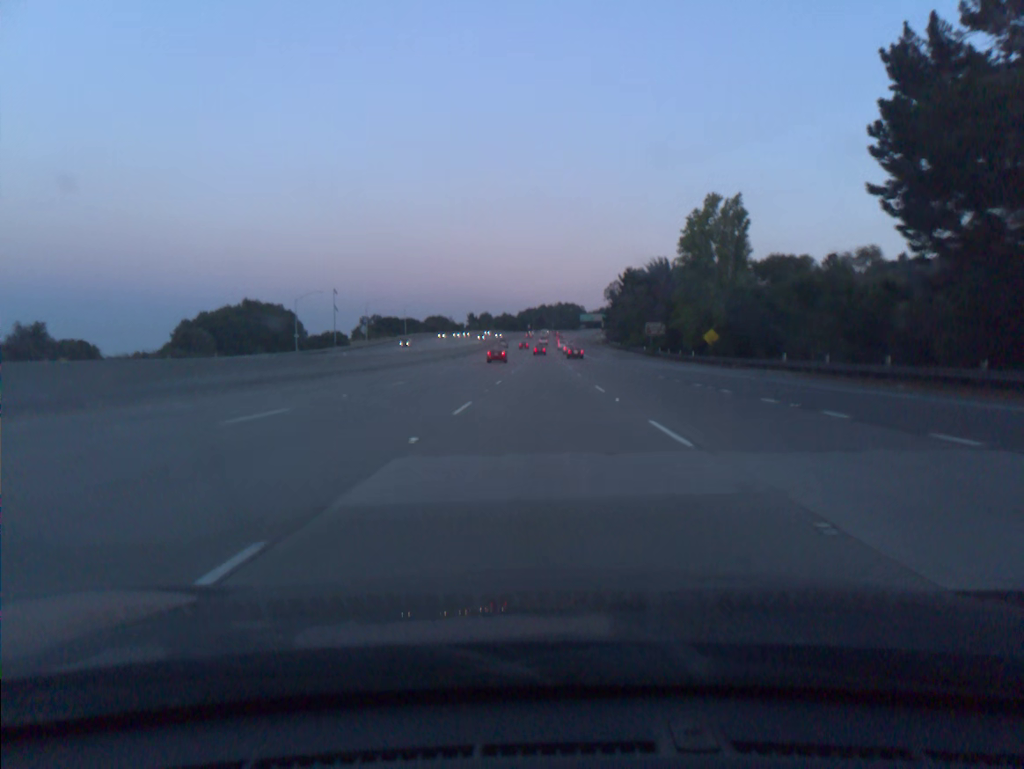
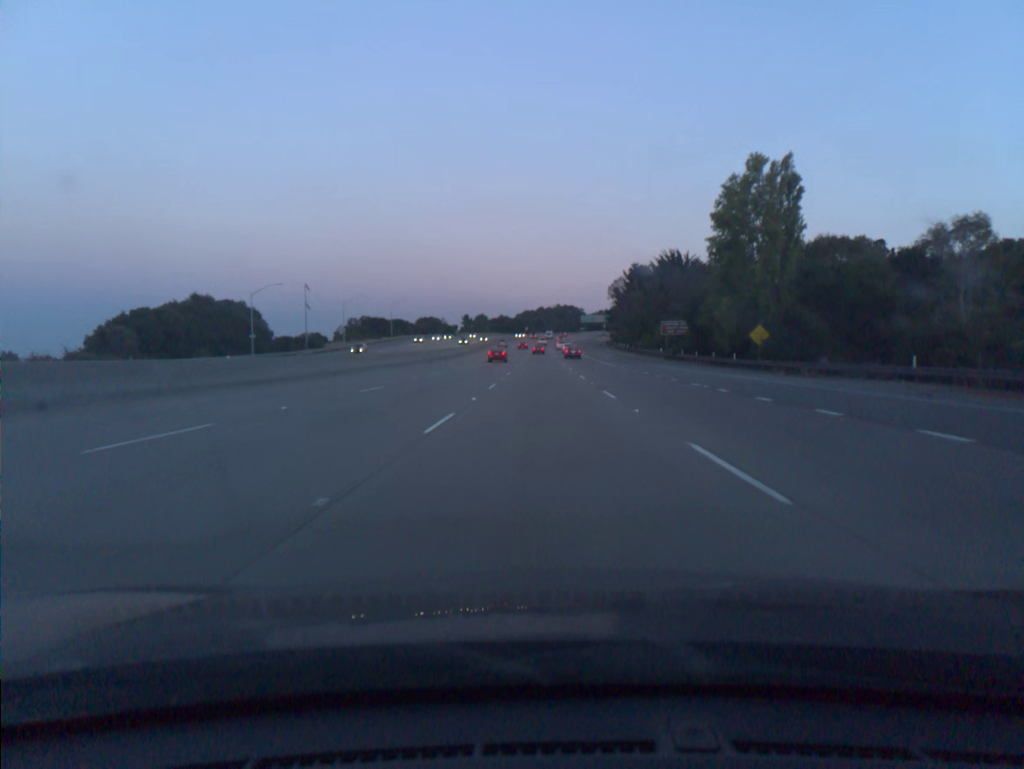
(0.0, +18.2) m; 0°
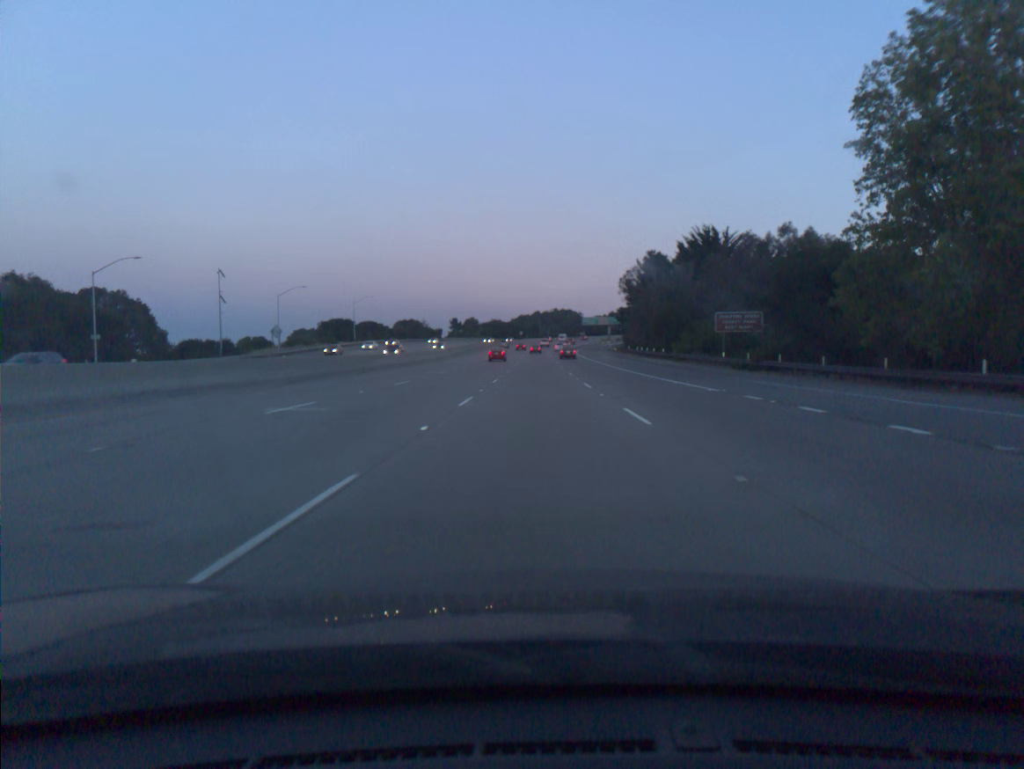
(+0.1, +36.4) m; 0°
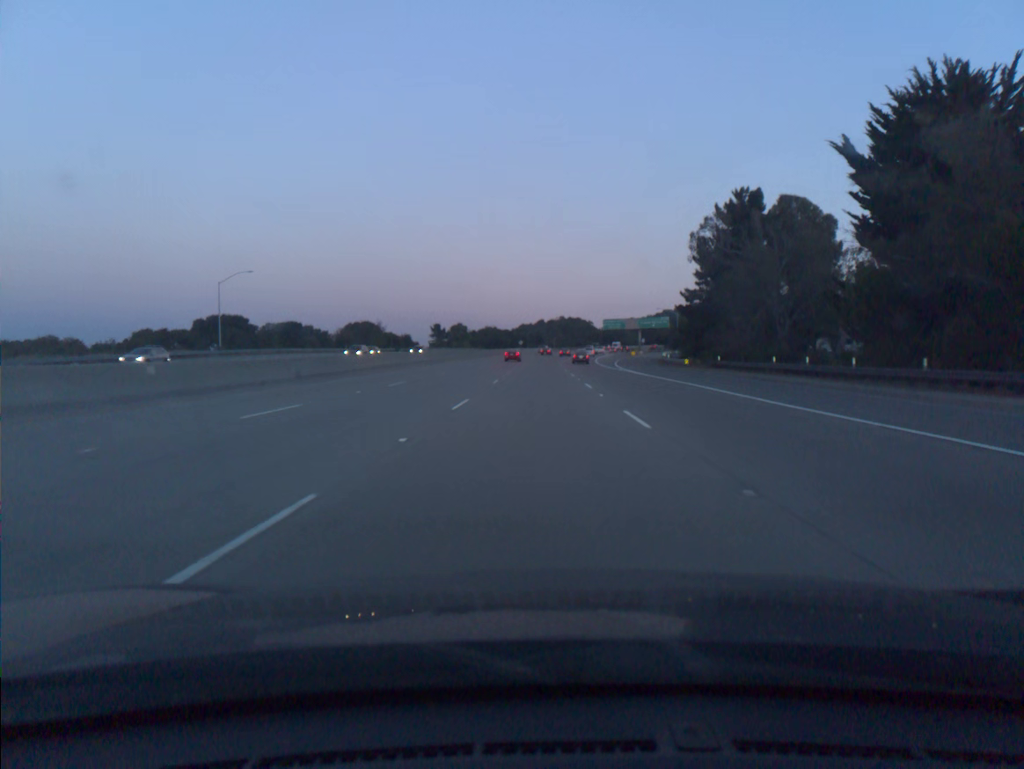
(-0.1, +72.3) m; 0°
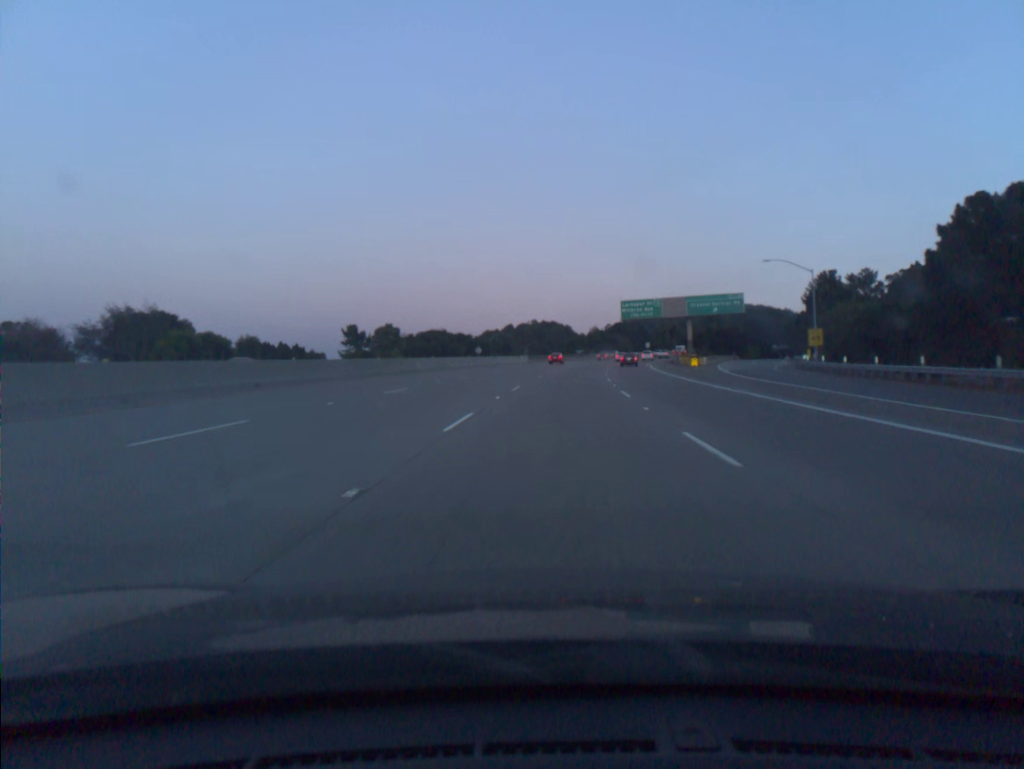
(+0.5, +90.0) m; +2°
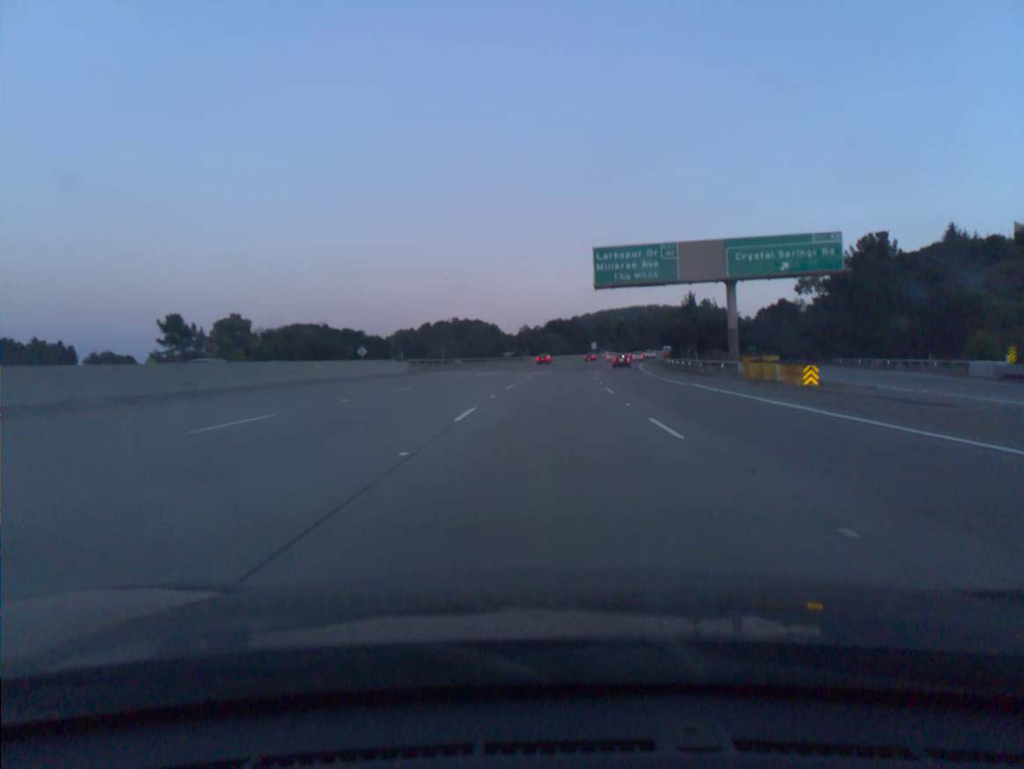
(+2.5, +54.2) m; +5°
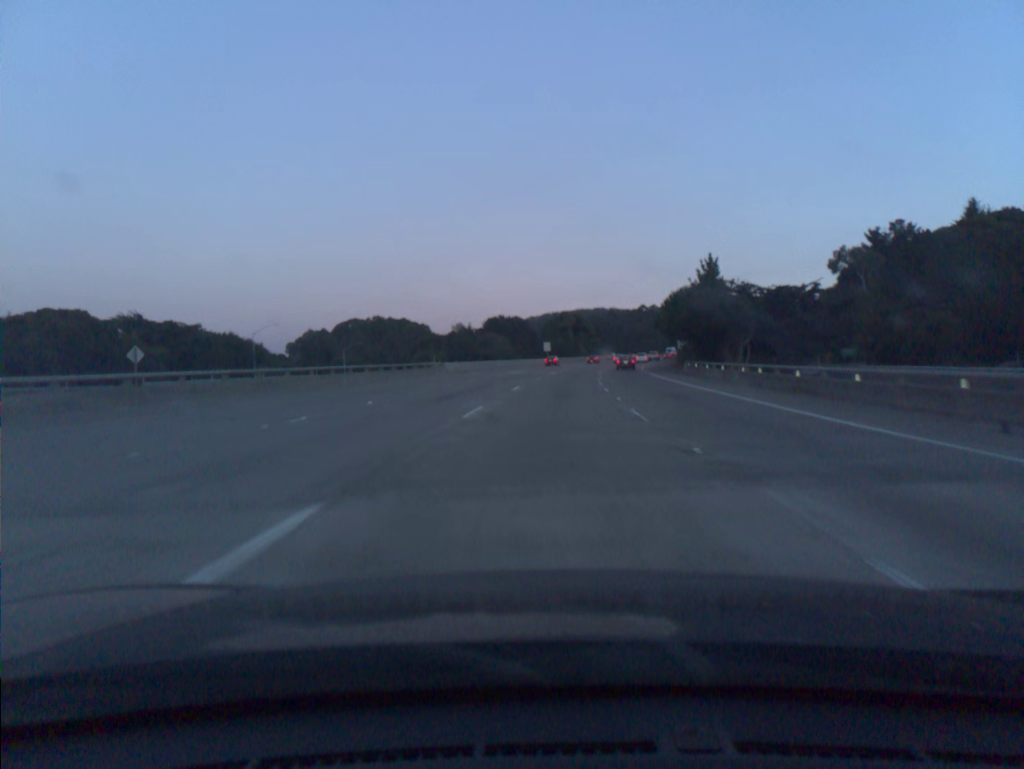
(+2.0, +54.5) m; +4°
